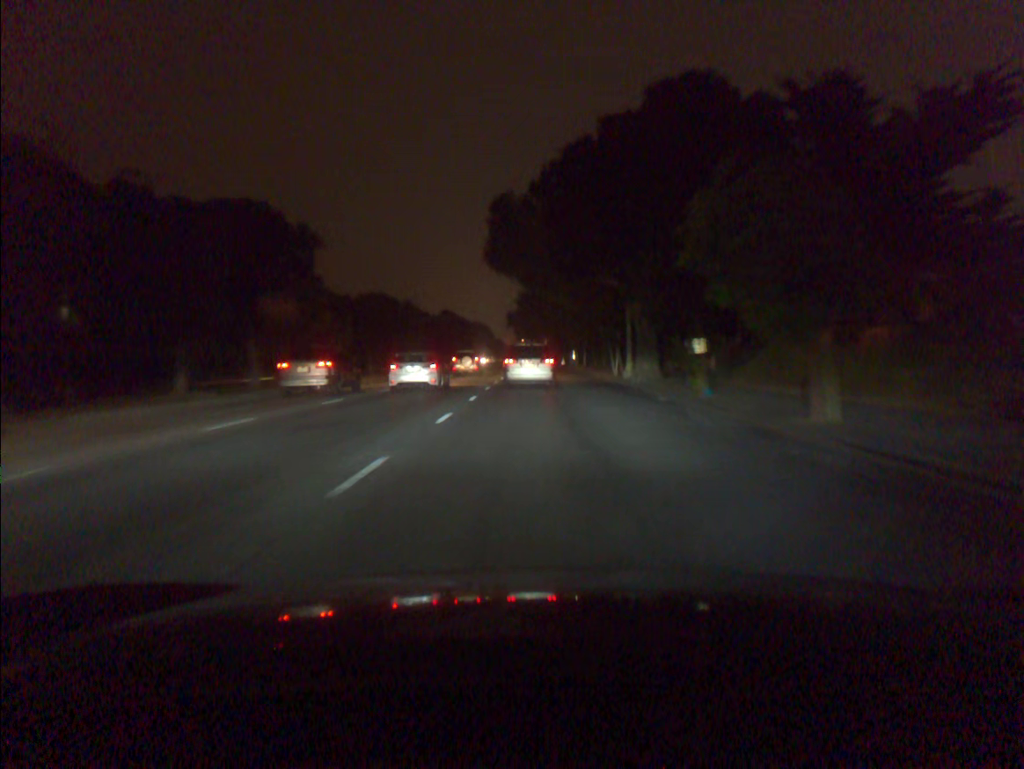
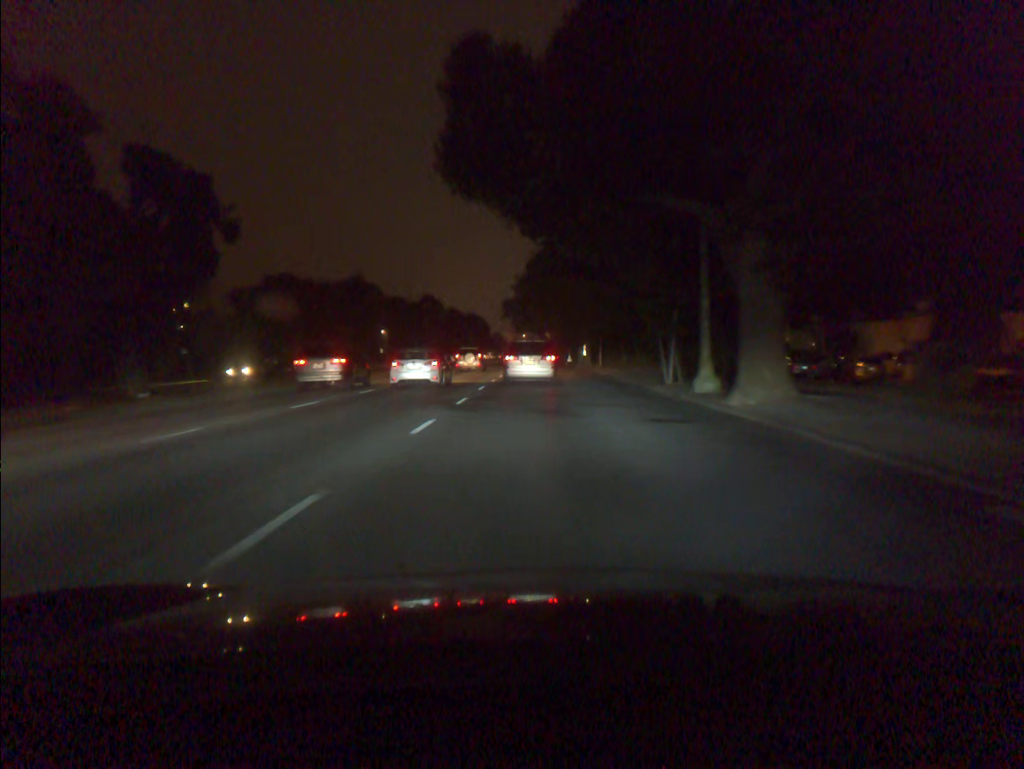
(0.0, +16.8) m; 0°
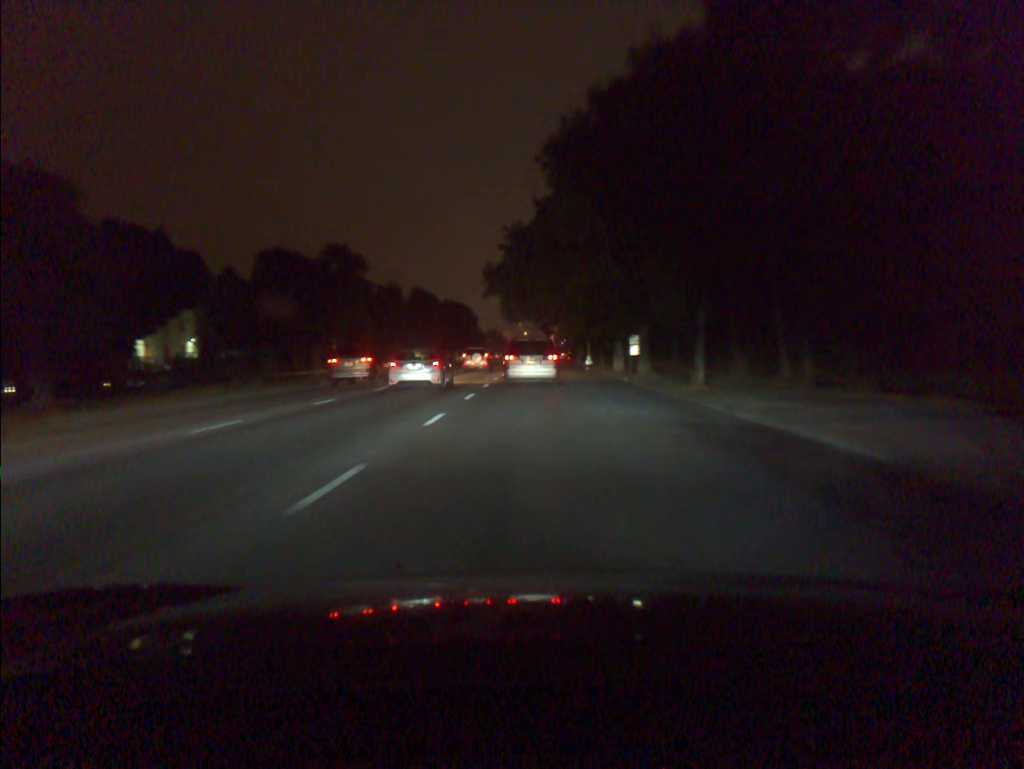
(-0.1, +34.6) m; 0°
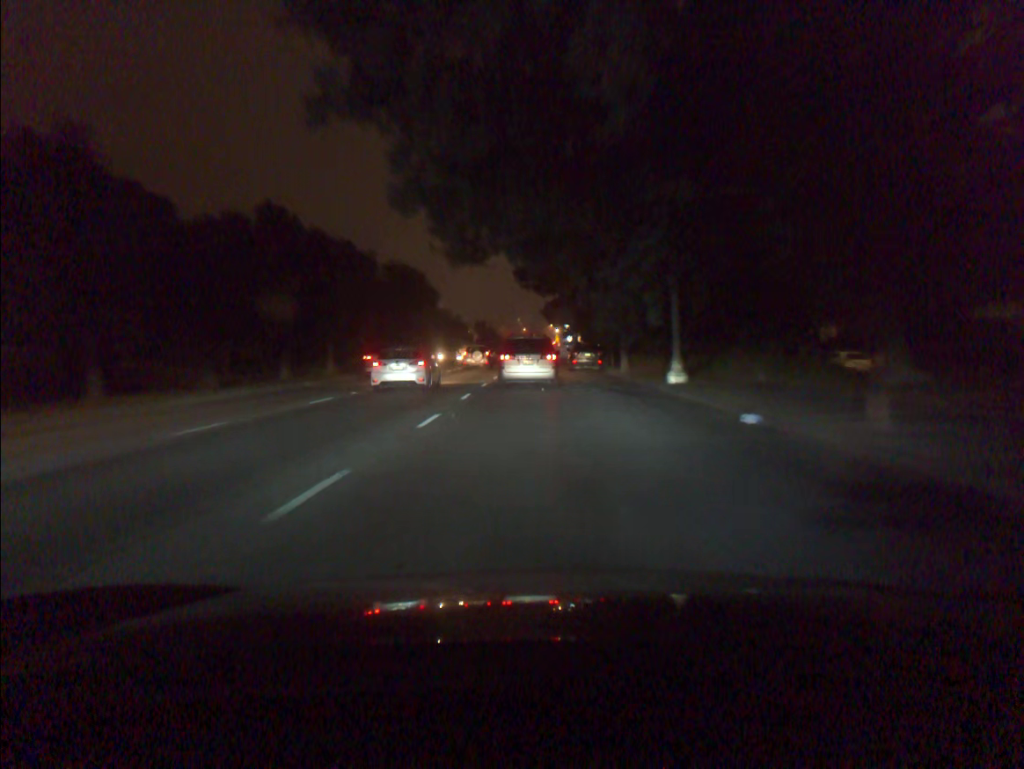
(0.0, +43.6) m; 0°
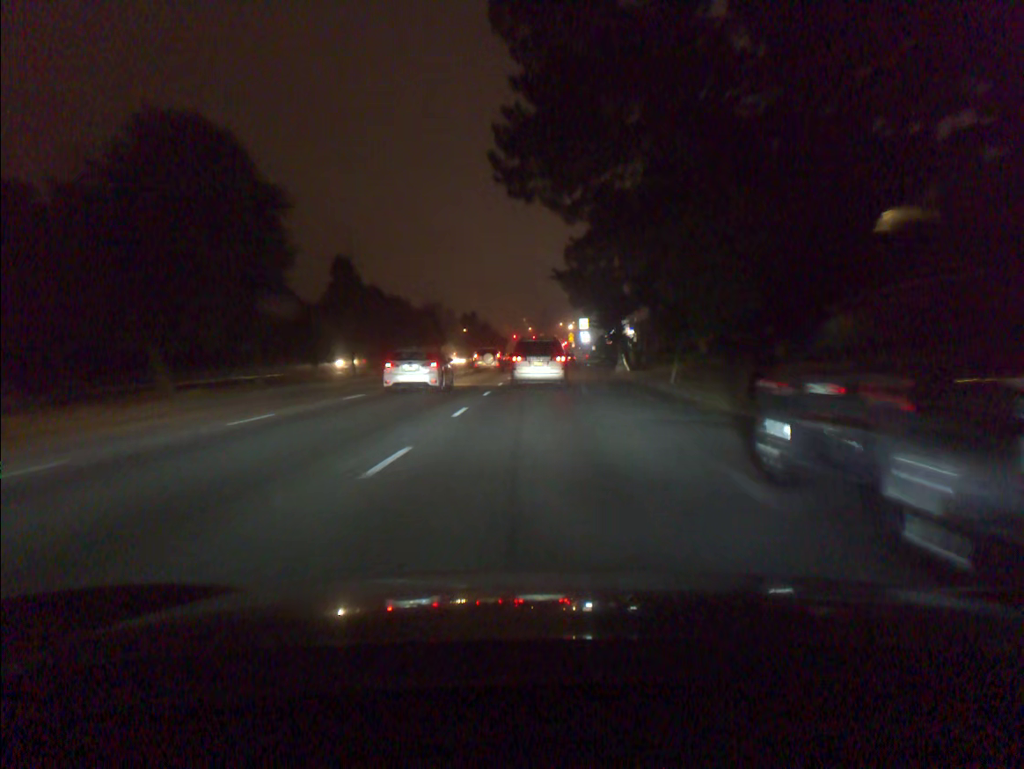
(-0.1, +41.7) m; 0°
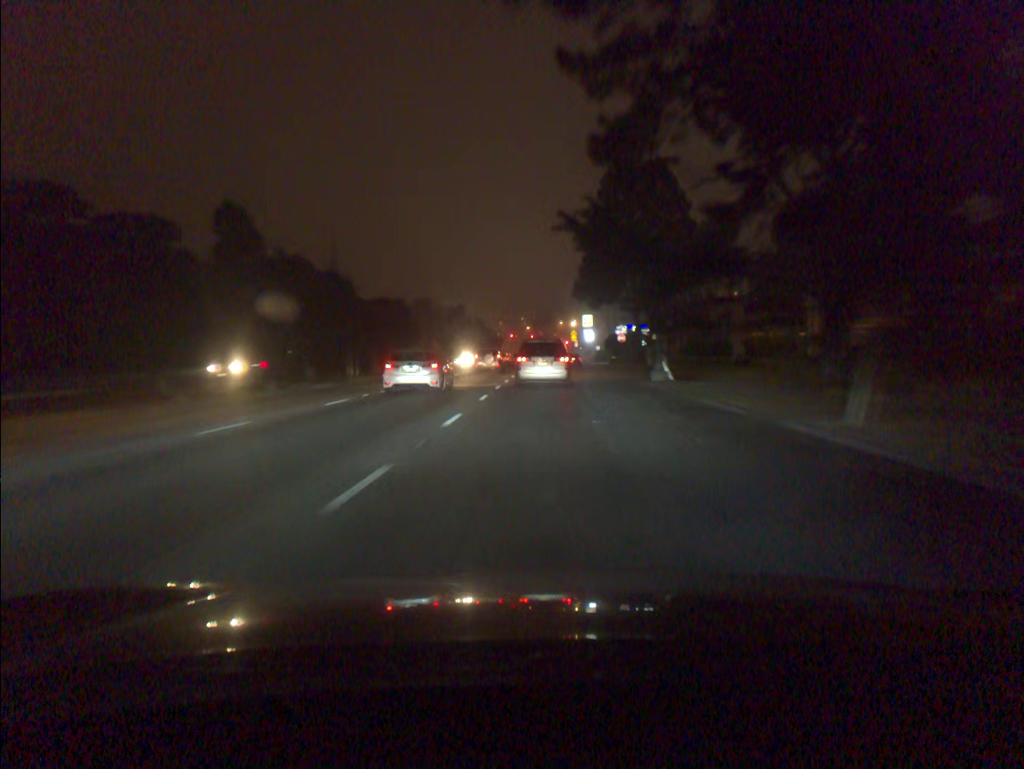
(0.0, +16.4) m; 0°
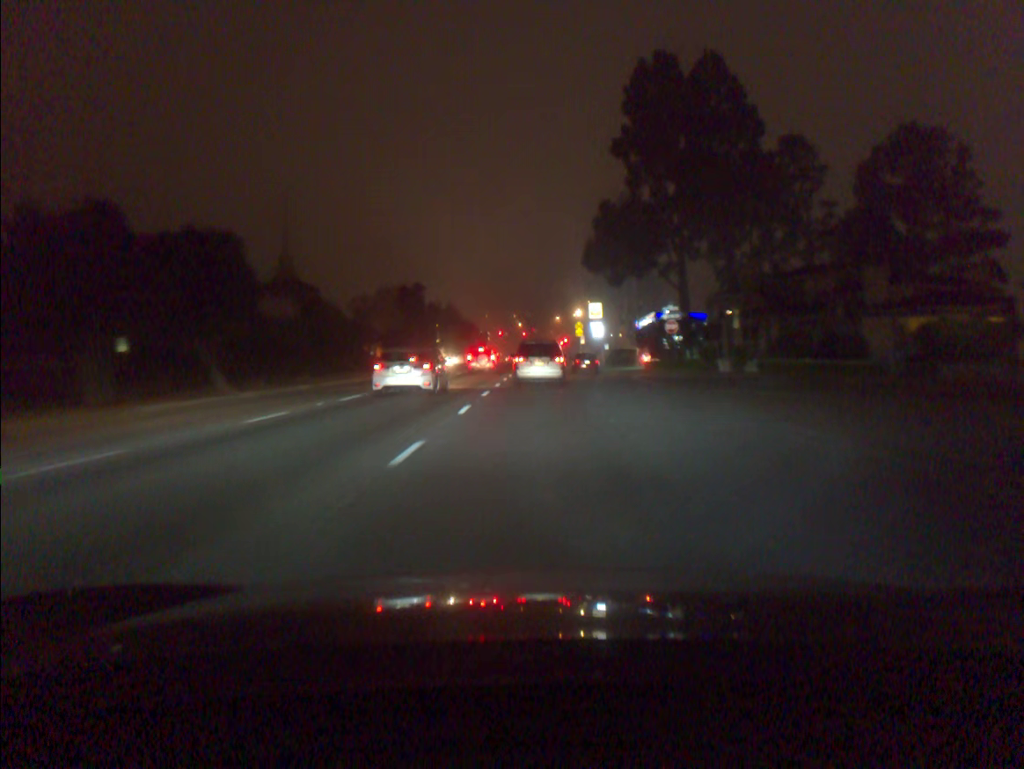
(+0.1, +33.2) m; +1°
